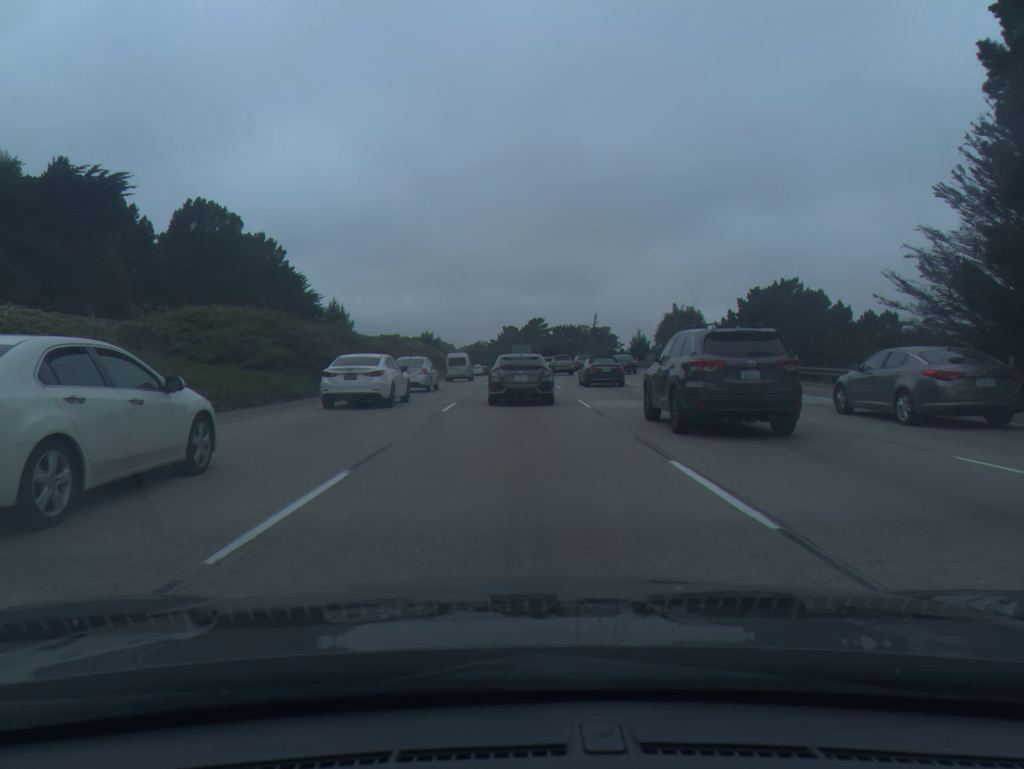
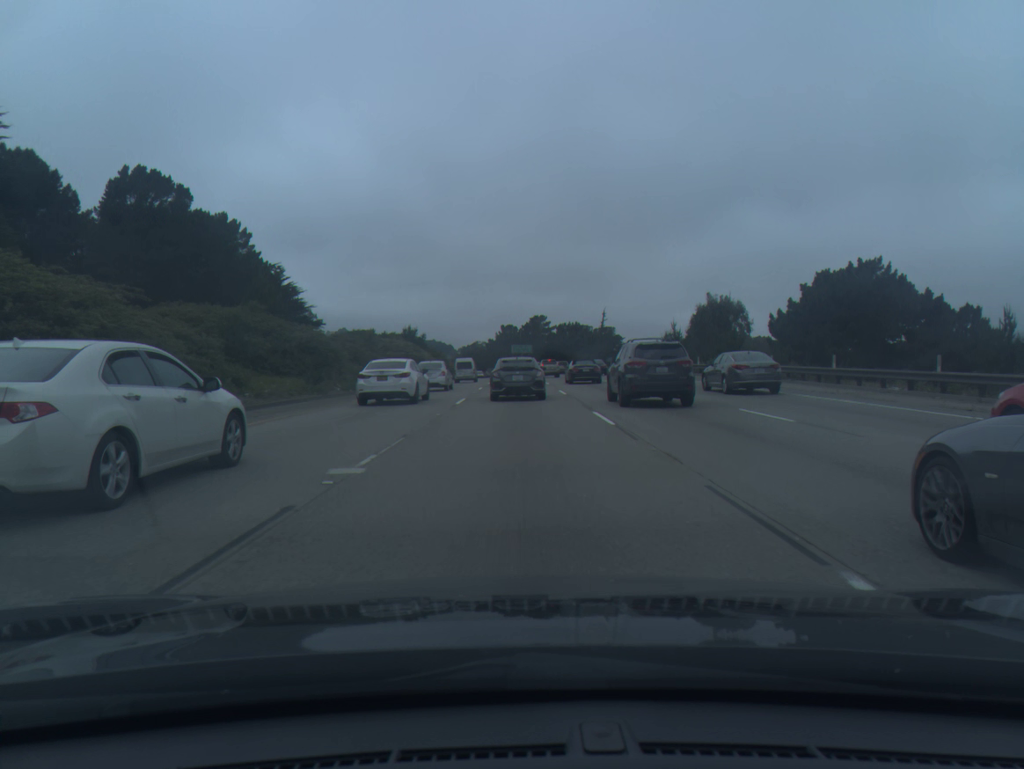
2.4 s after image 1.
(0.0, +19.6) m; 0°
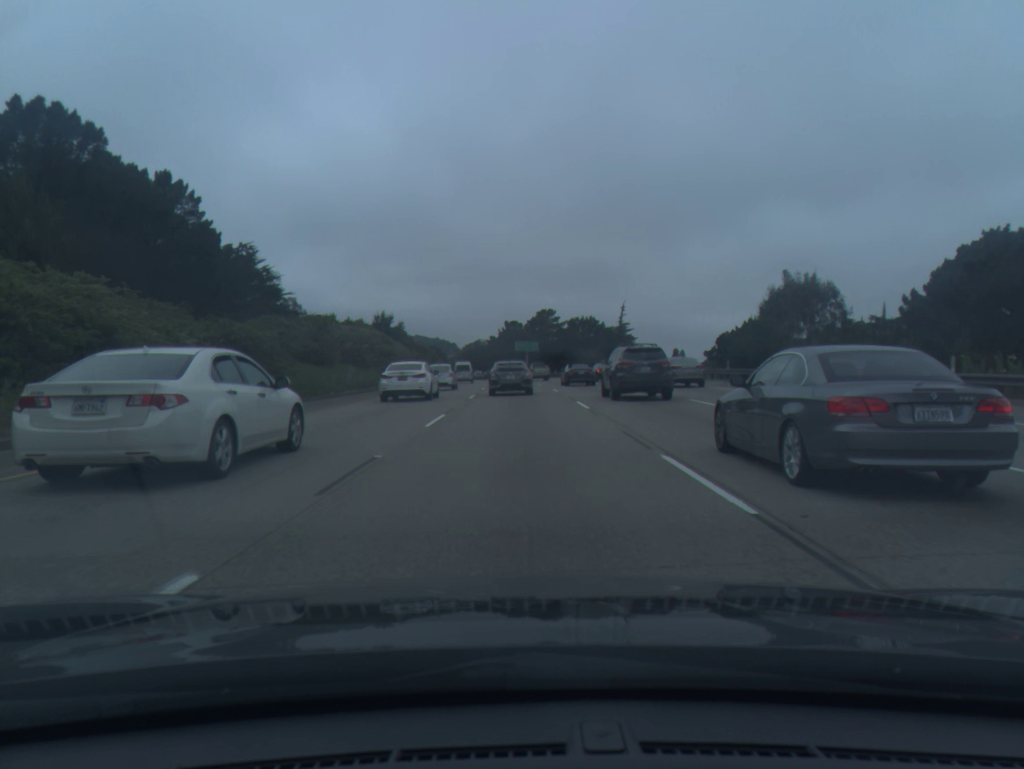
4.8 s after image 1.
(0.0, +23.3) m; 0°
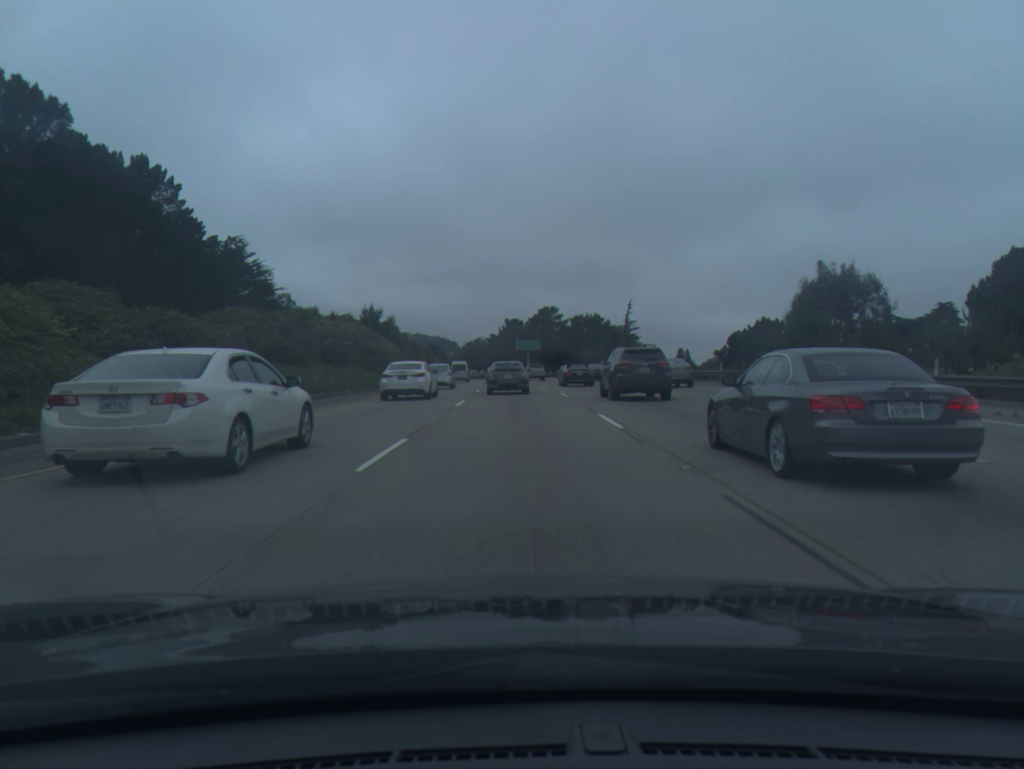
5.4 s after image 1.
(0.0, +6.6) m; 0°
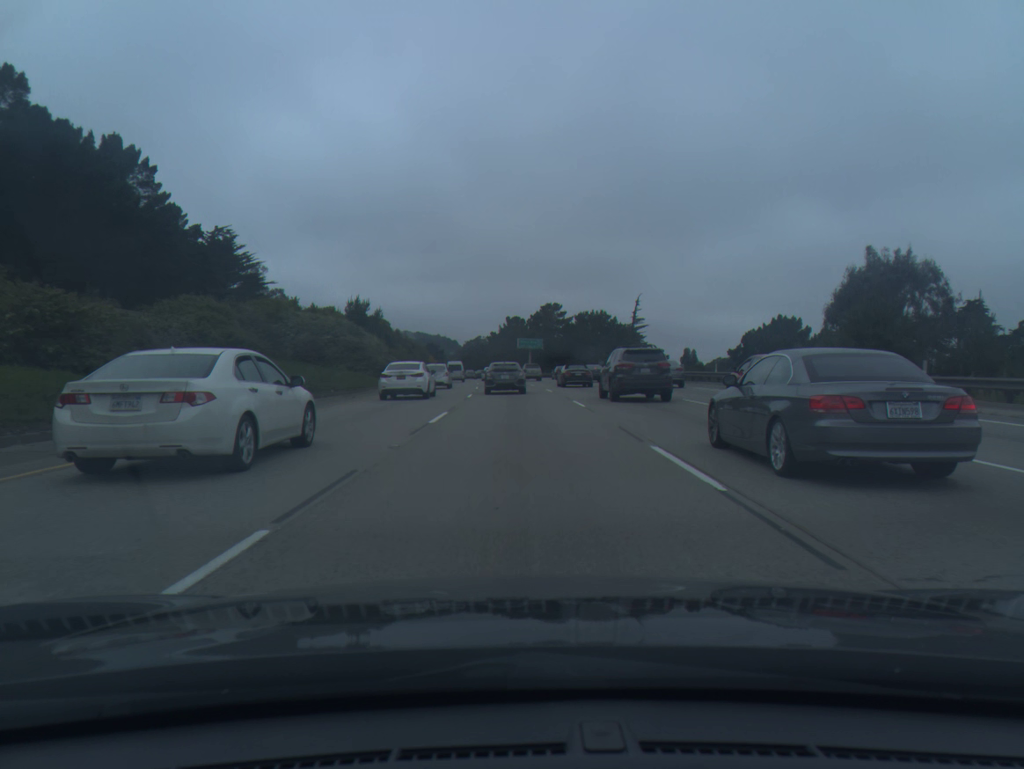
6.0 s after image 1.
(0.0, +7.0) m; 0°
